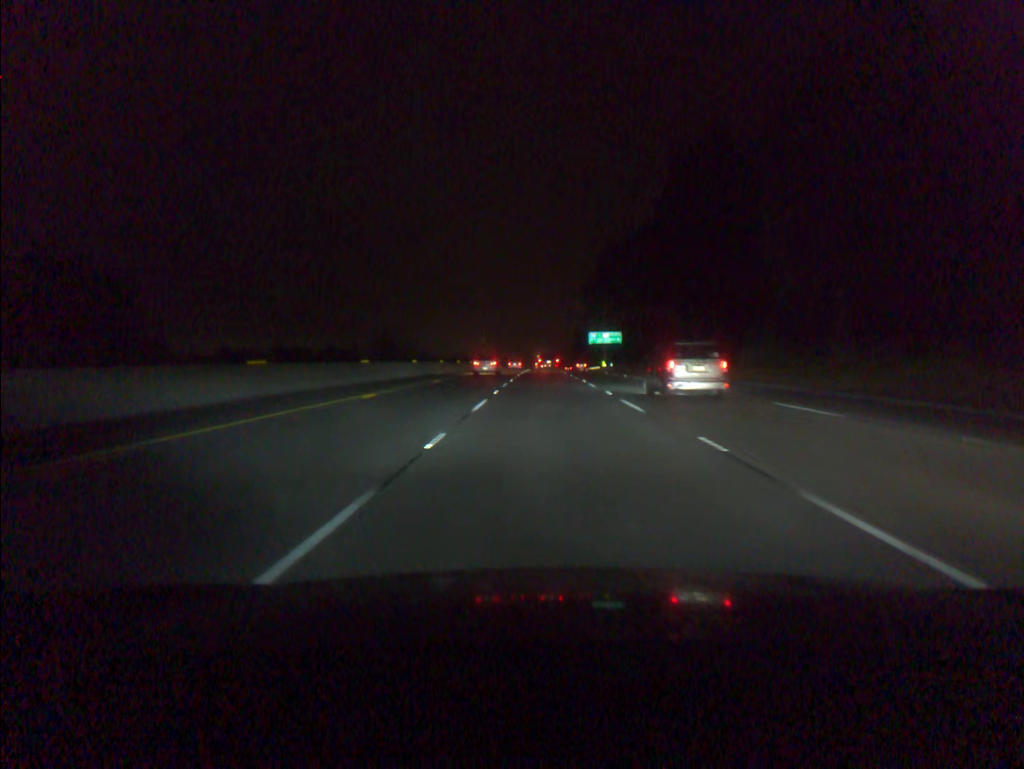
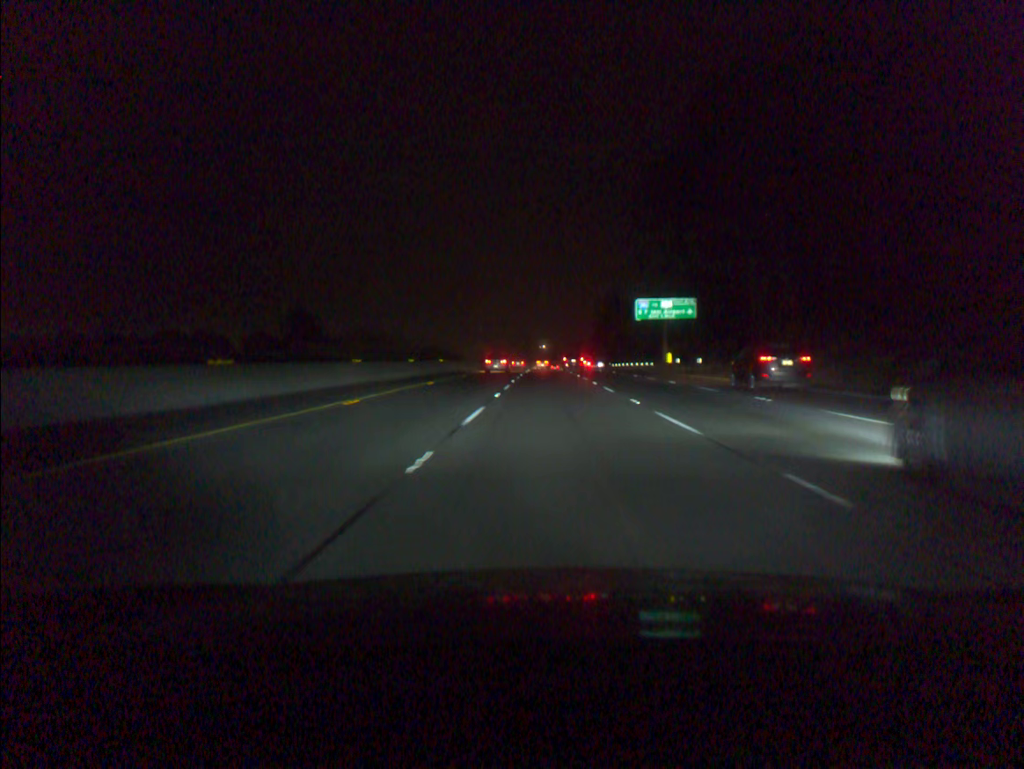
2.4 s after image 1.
(-0.2, +76.2) m; 0°
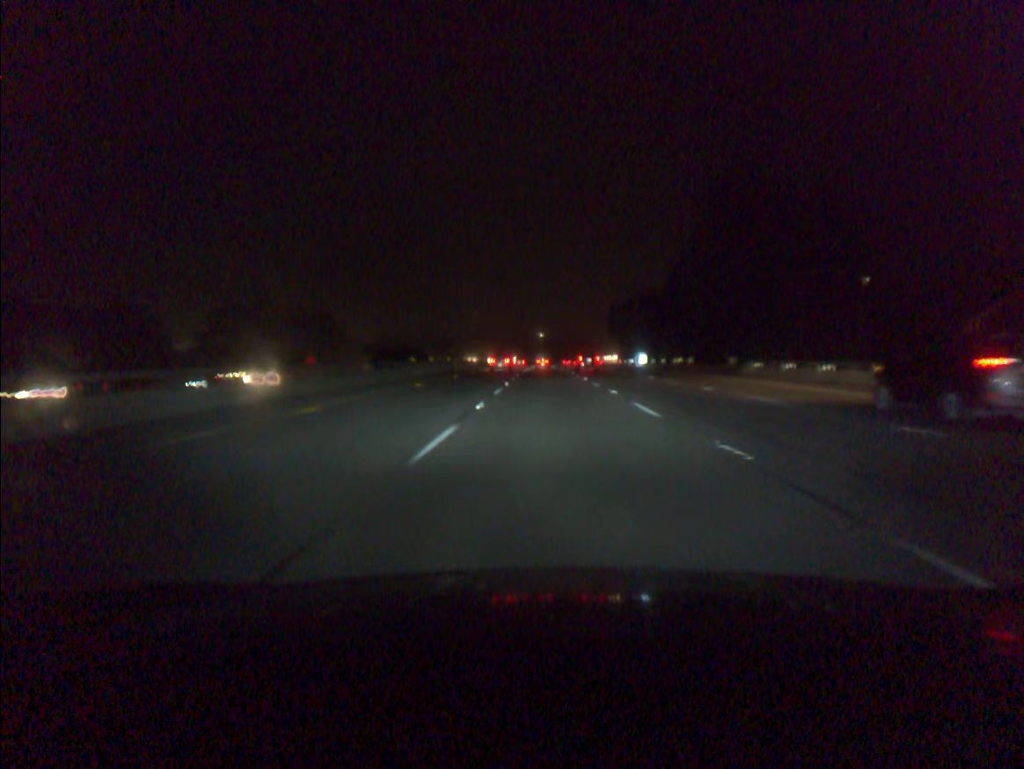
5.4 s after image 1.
(+0.1, +96.3) m; 0°
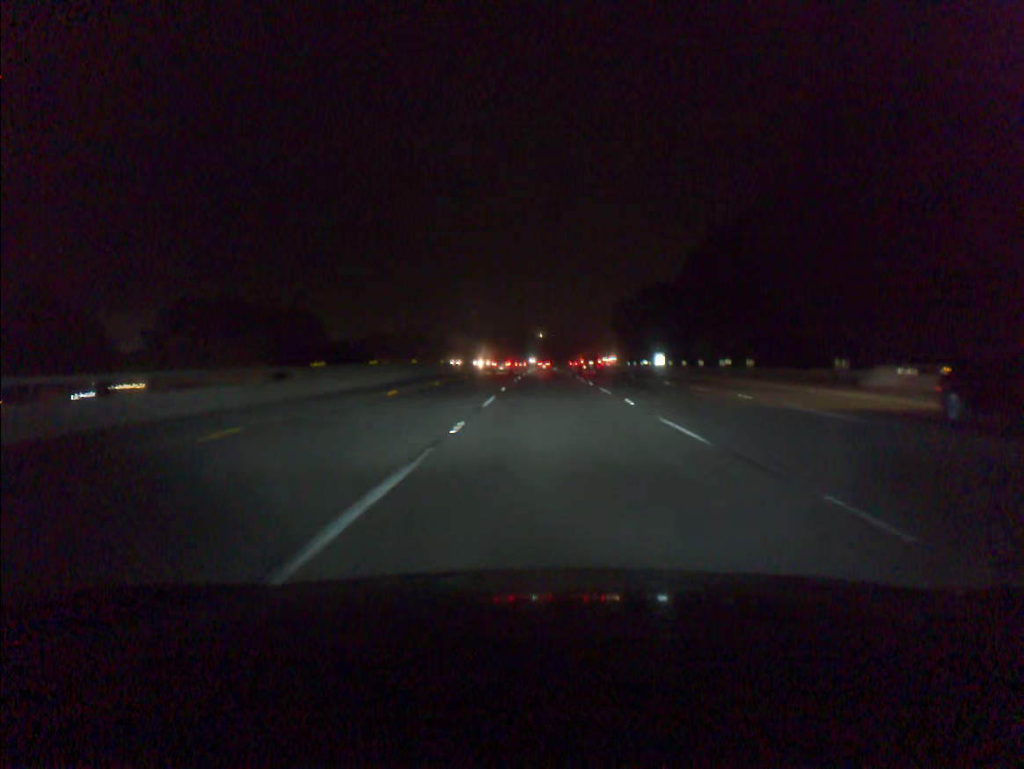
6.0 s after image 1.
(0.0, +19.3) m; 0°
